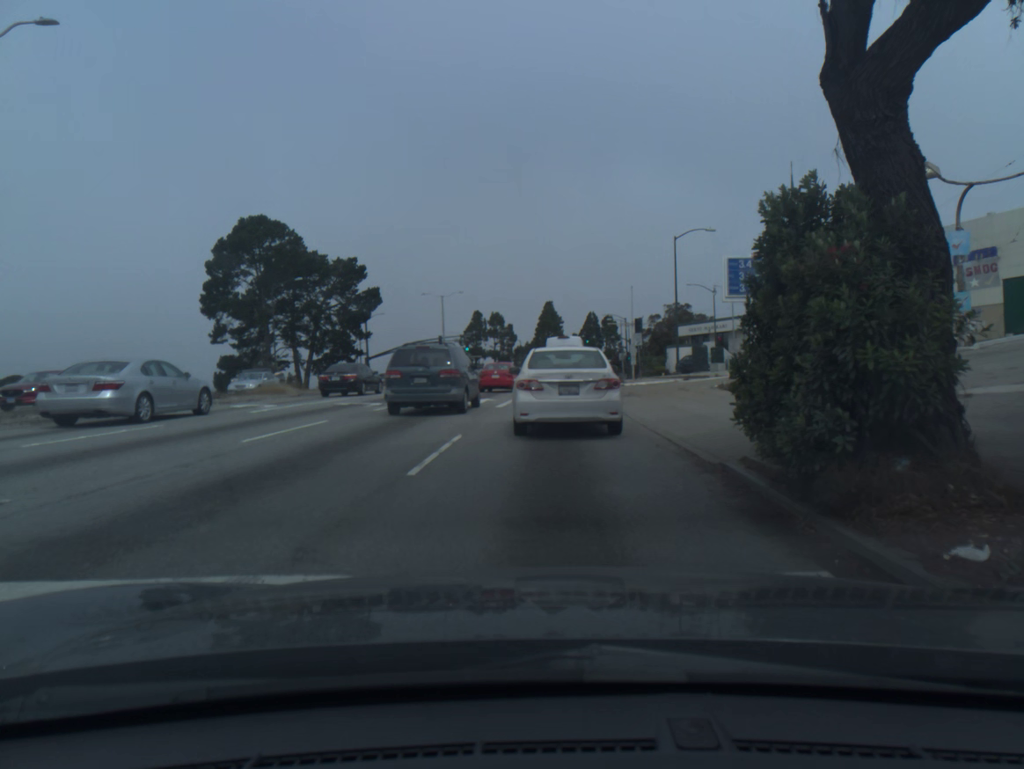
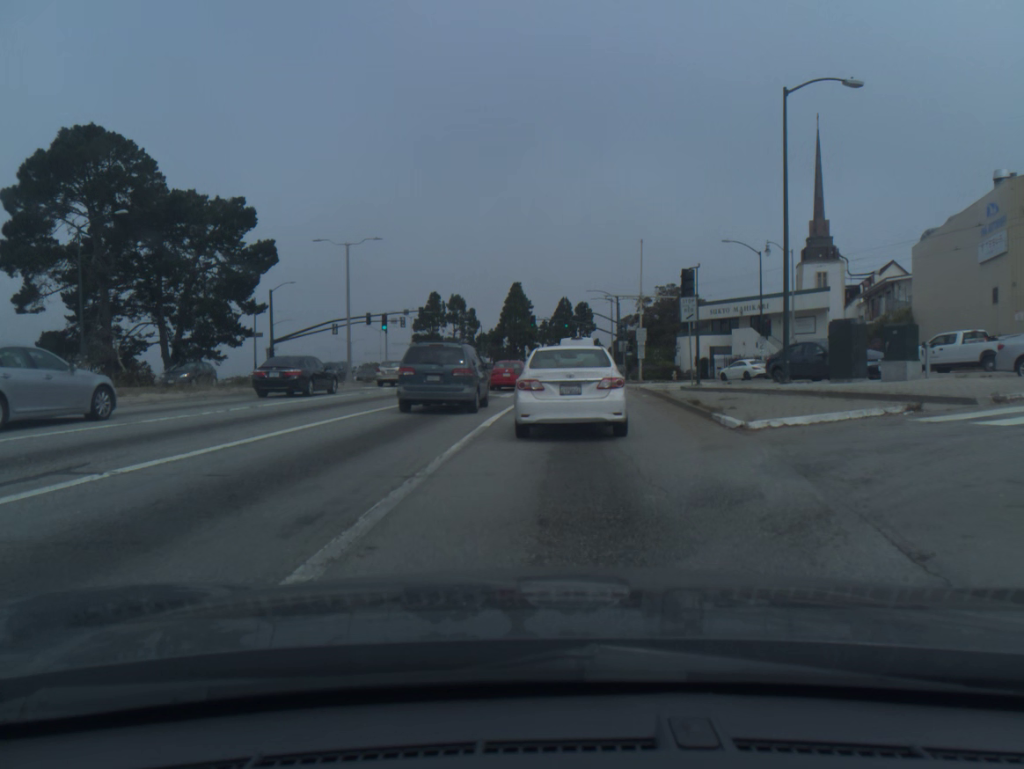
(+0.5, +27.8) m; +3°
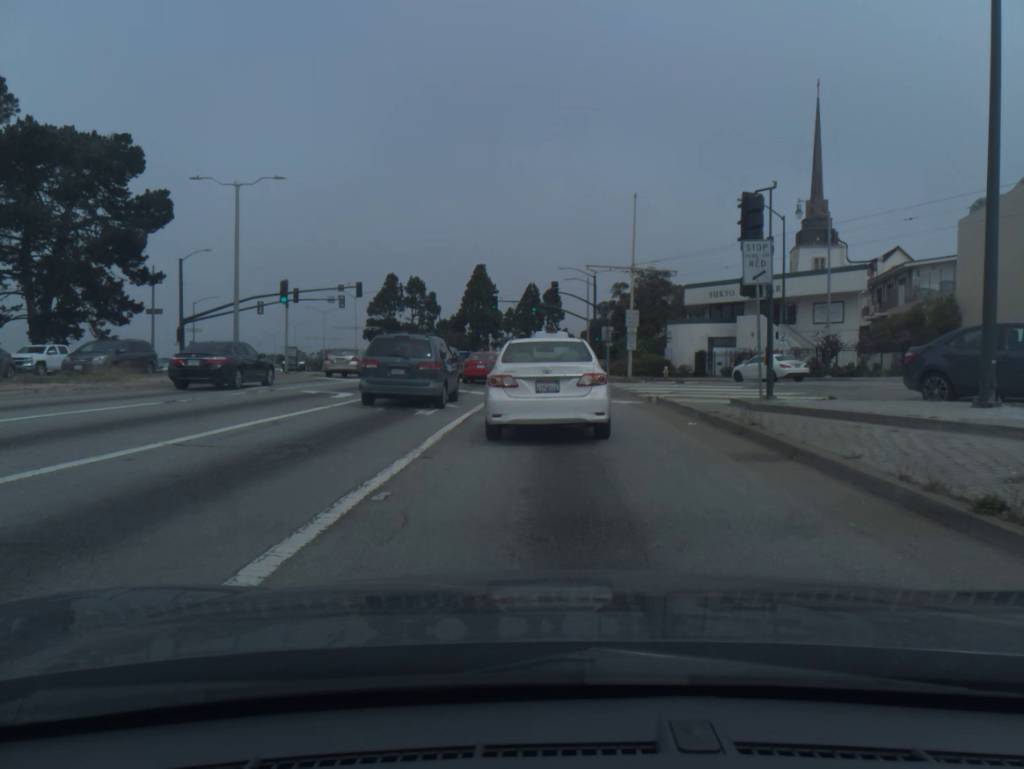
(+0.3, +12.9) m; +2°
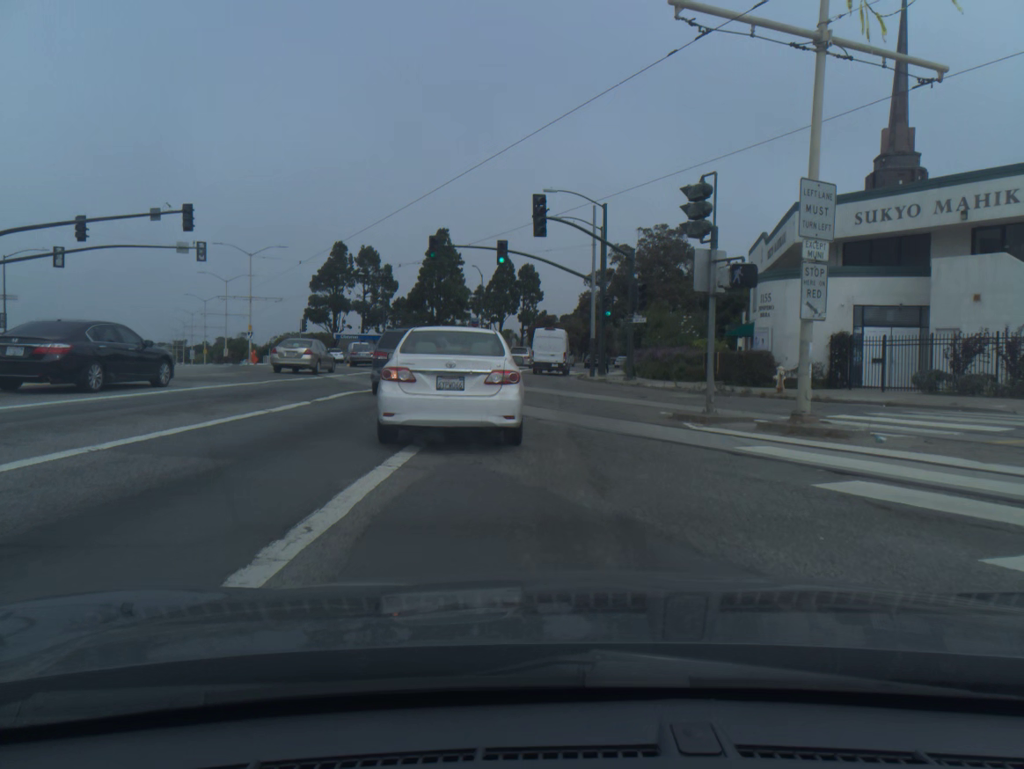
(+0.2, +30.2) m; +2°
